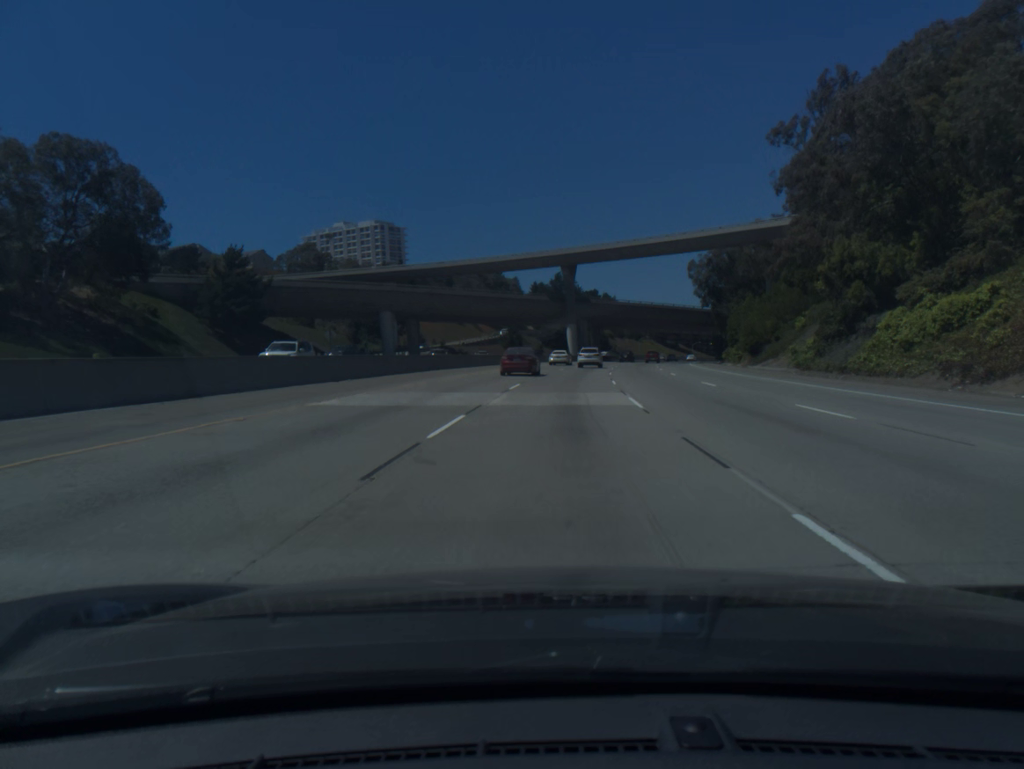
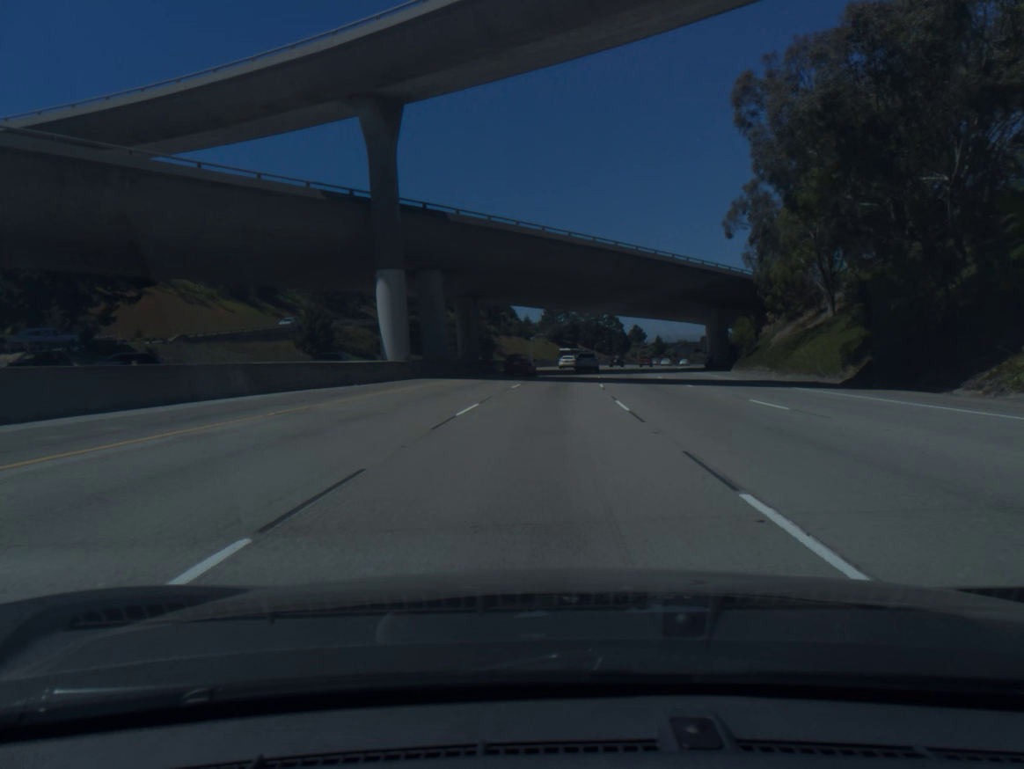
(+6.3, +82.3) m; +8°
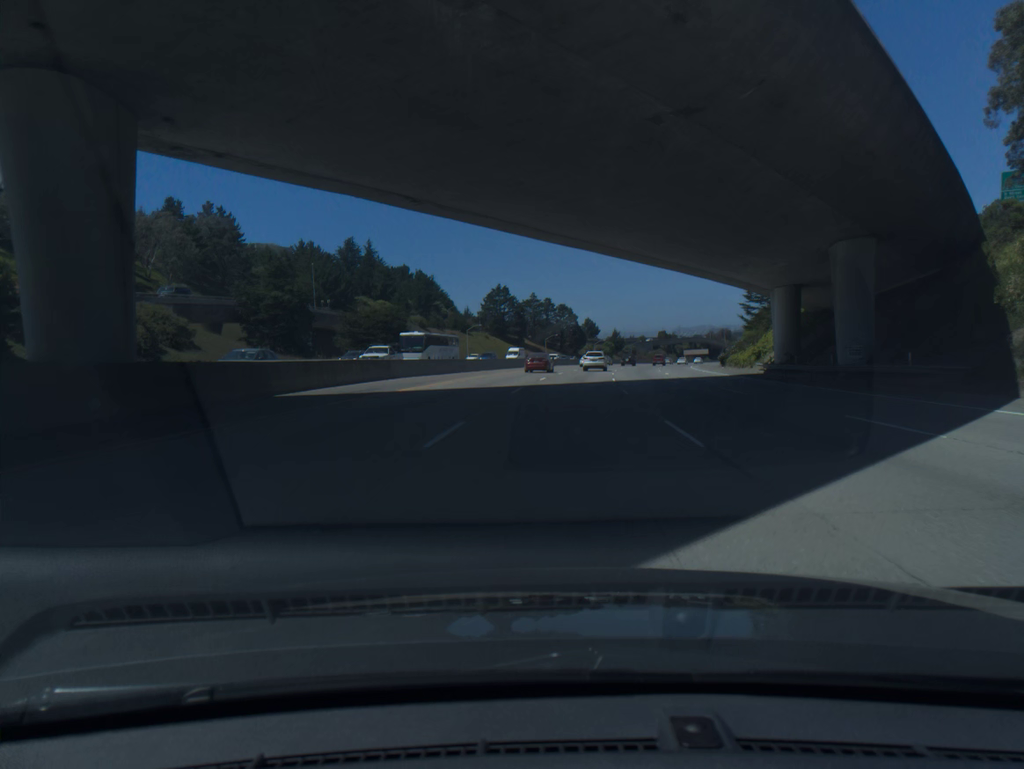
(+1.7, +49.8) m; +4°
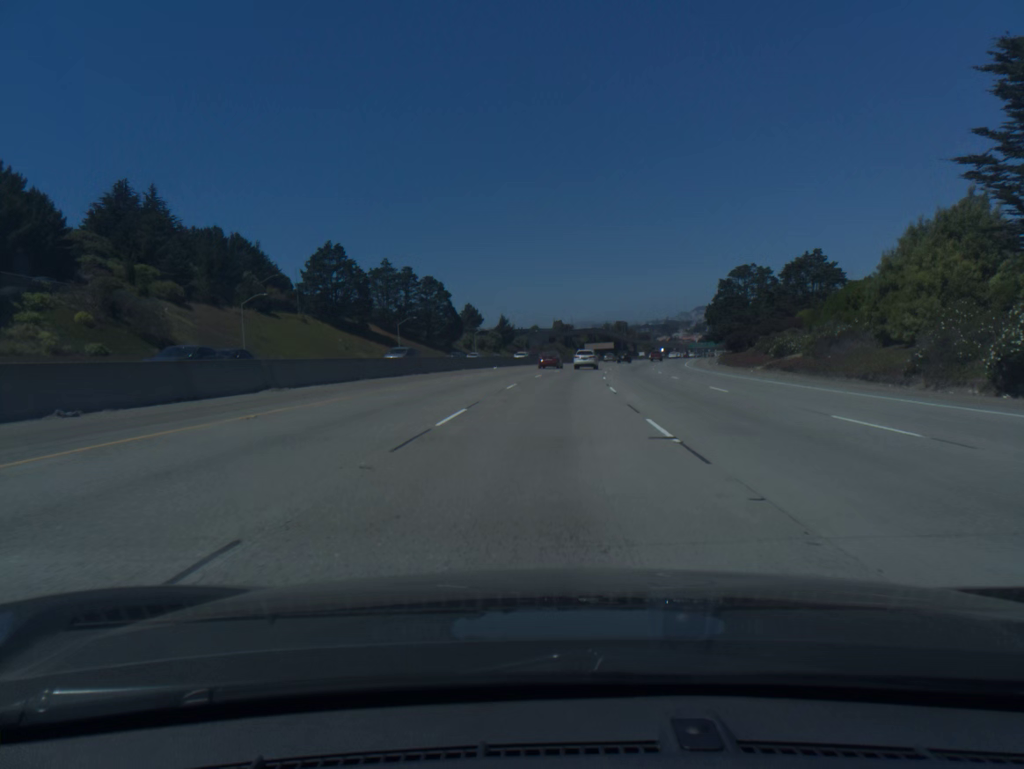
(+6.7, +83.9) m; +8°
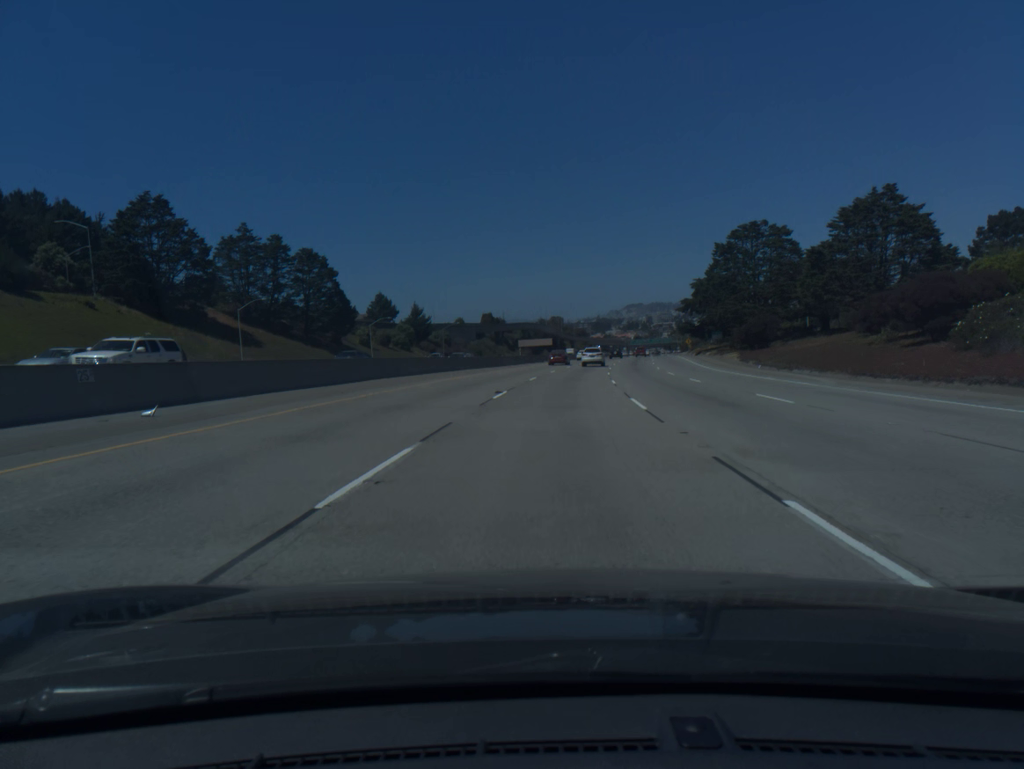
(+2.1, +50.7) m; +5°
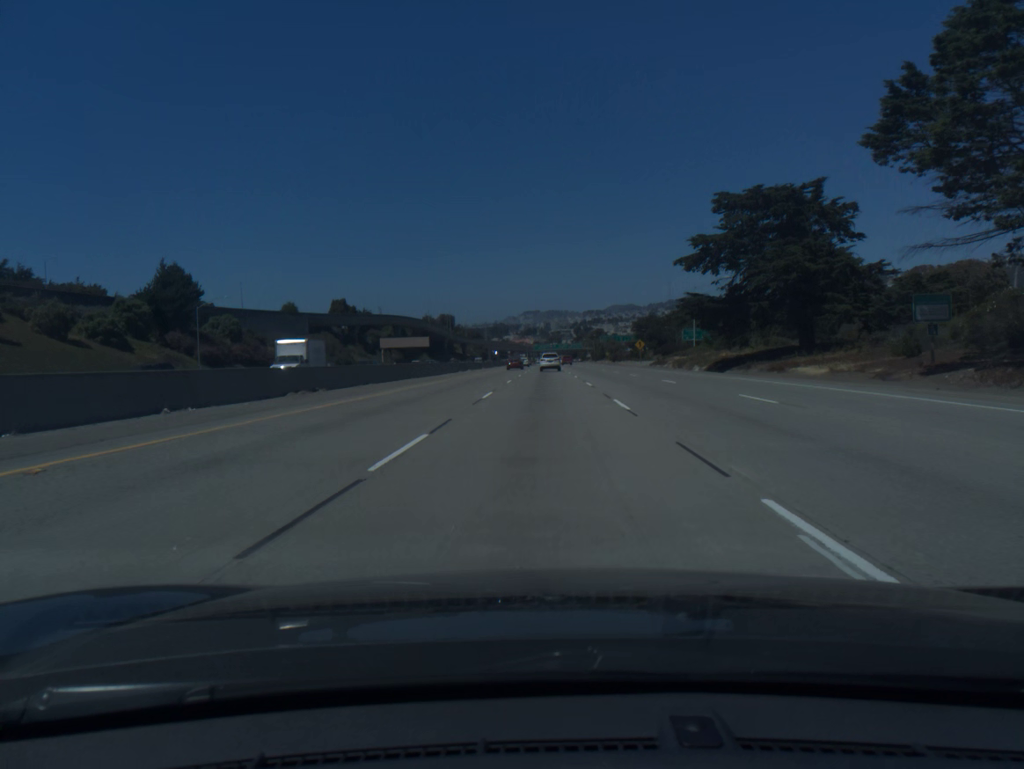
(+6.4, +85.1) m; +7°
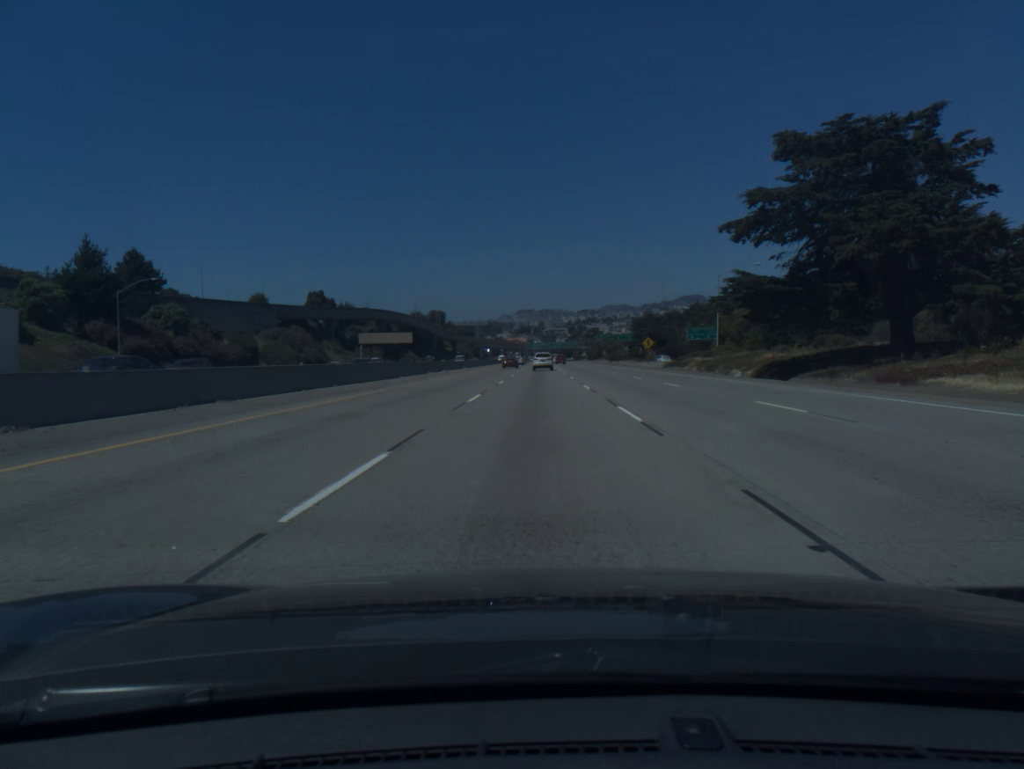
(+0.1, +17.2) m; 0°
